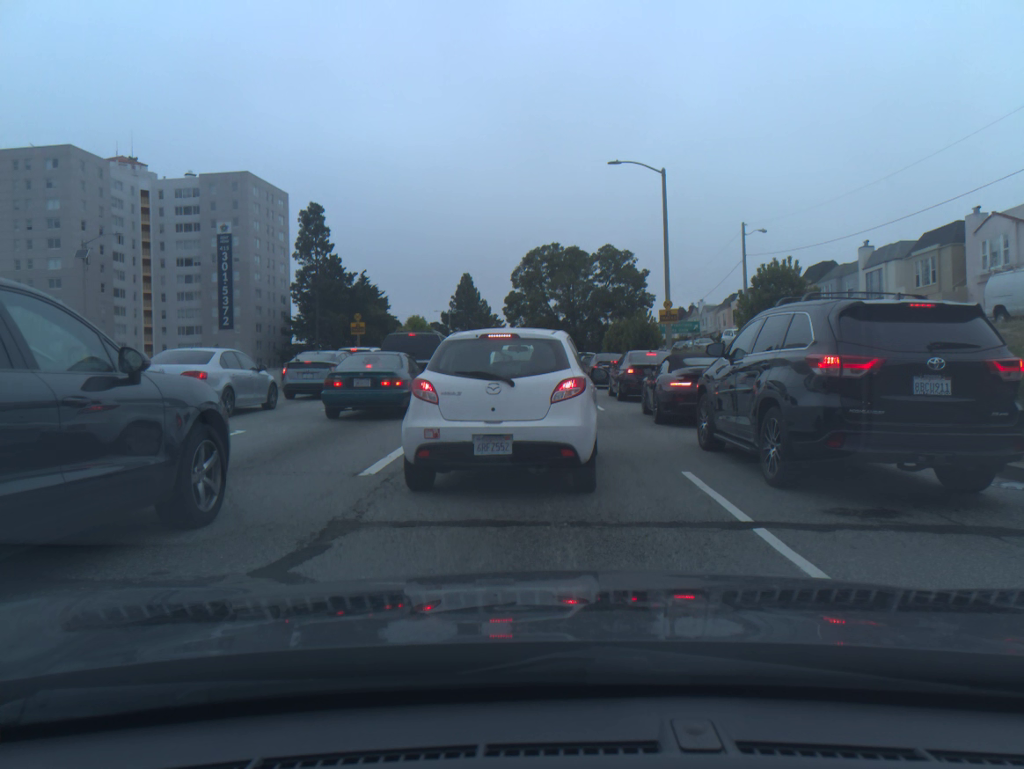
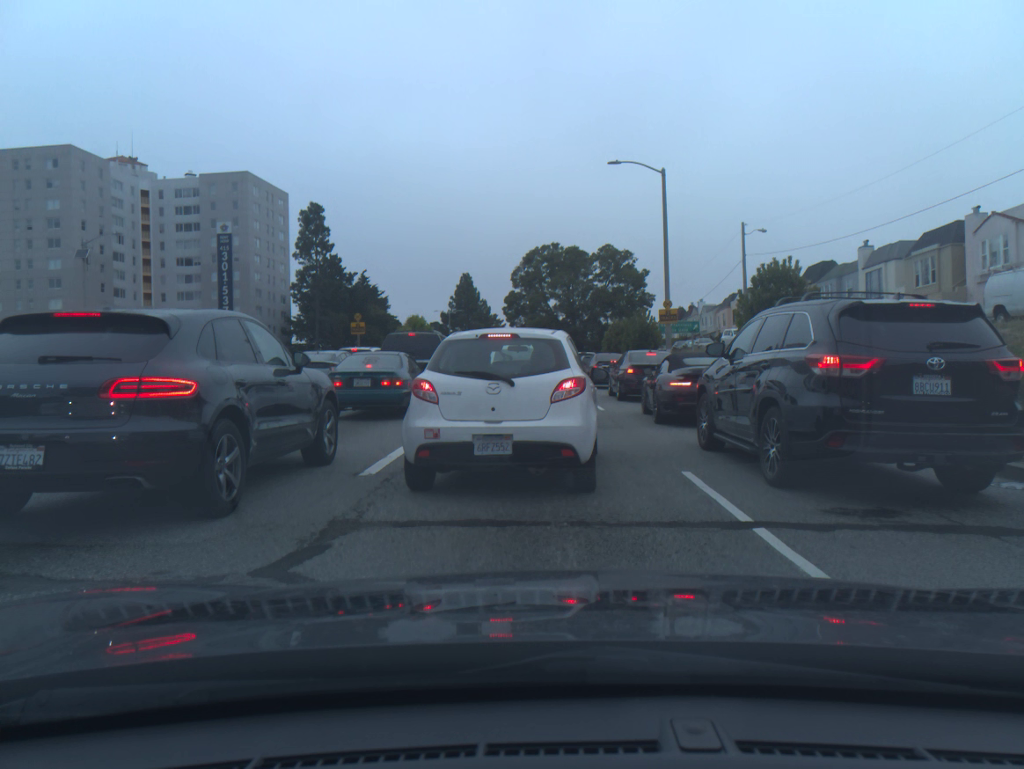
(0.0, 0.0) m; 0°
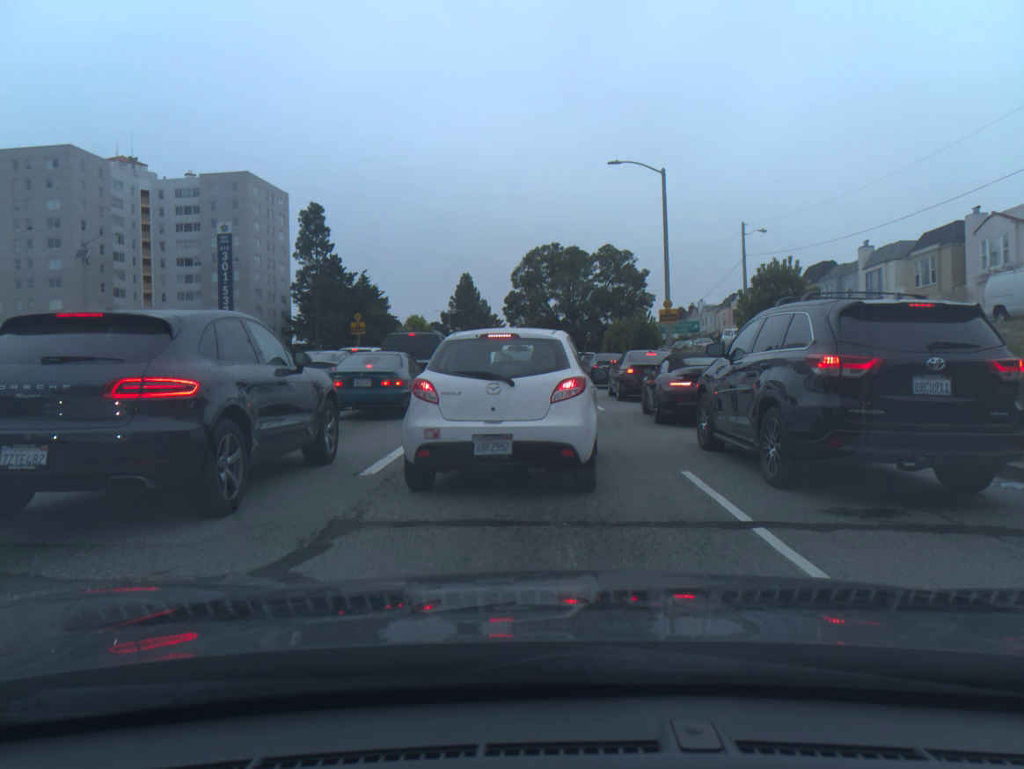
(0.0, 0.0) m; 0°
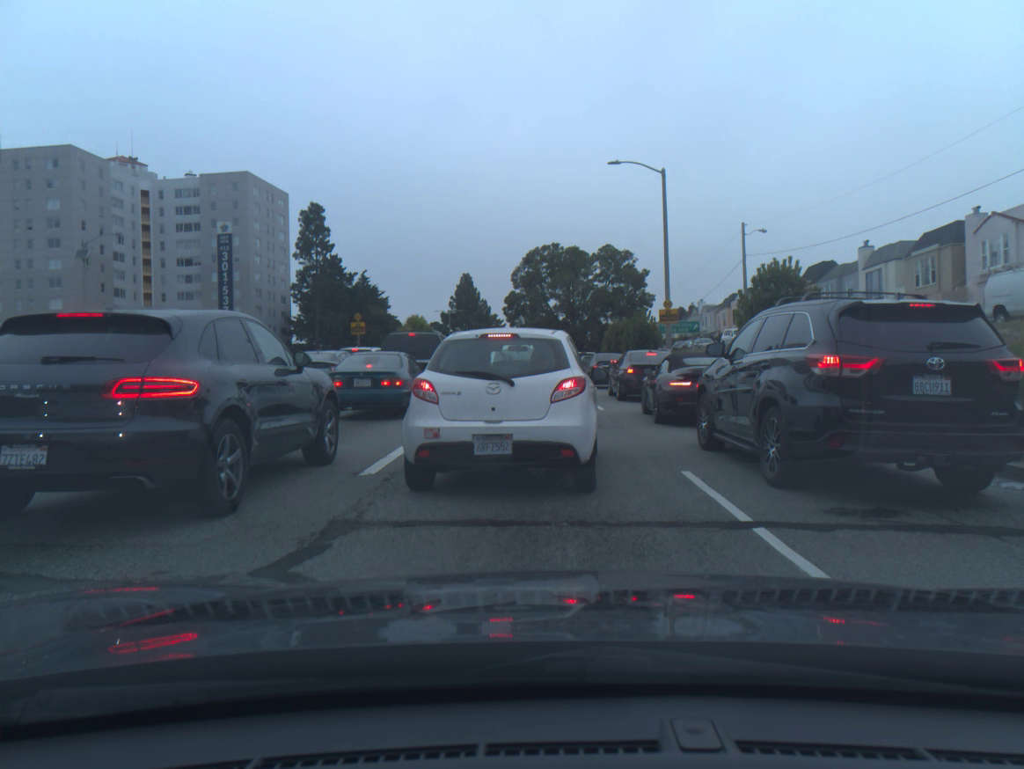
(-0.1, 0.0) m; 0°
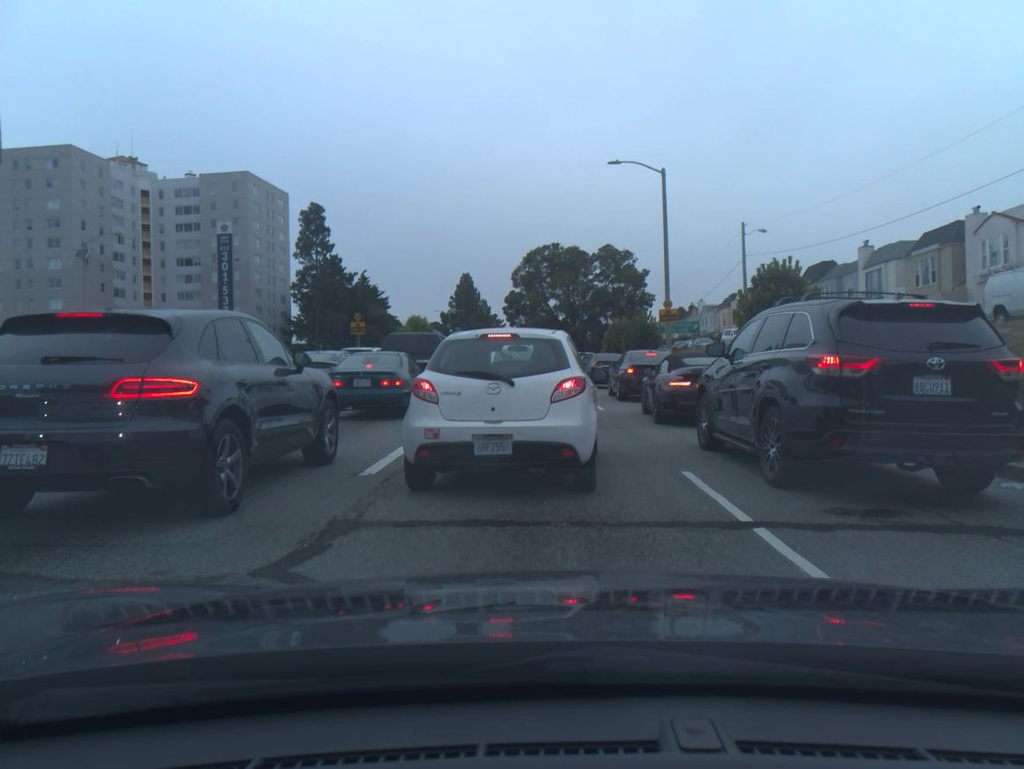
(0.0, -0.1) m; 0°
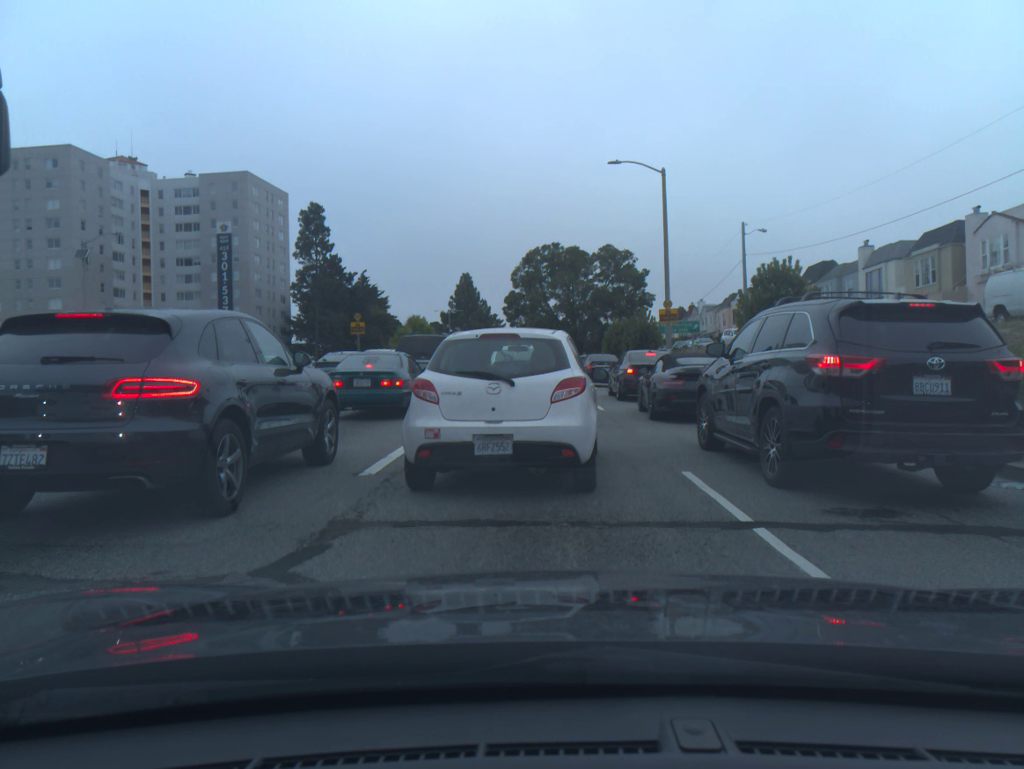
(0.0, 0.0) m; 0°
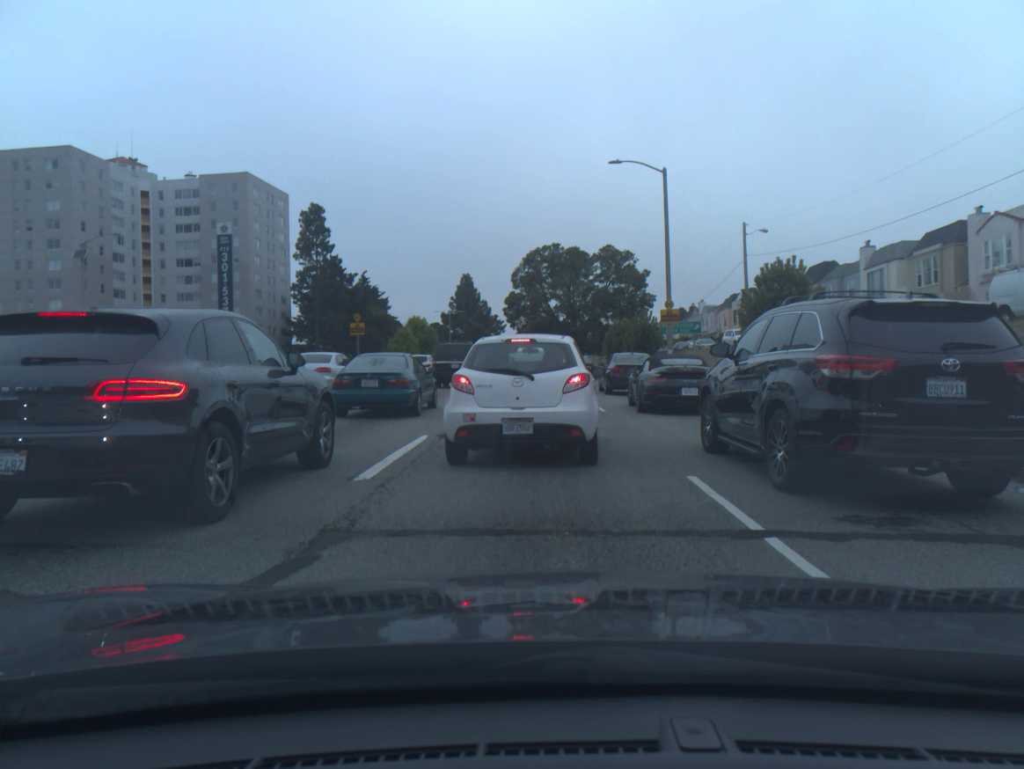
(0.0, +0.2) m; 0°
